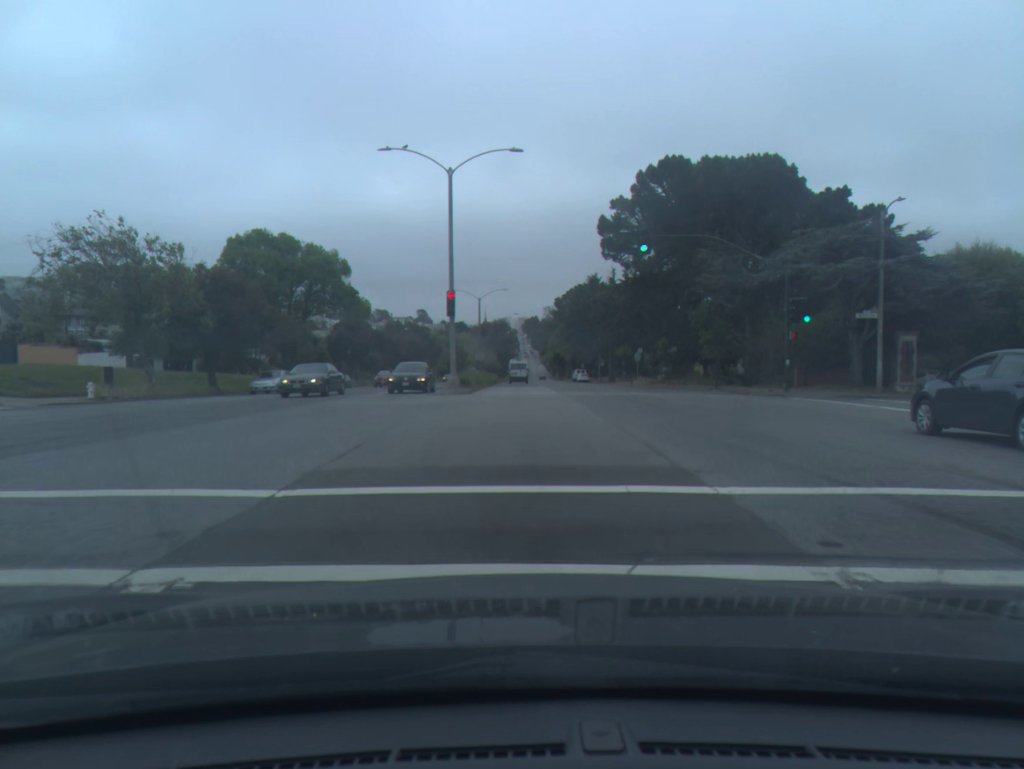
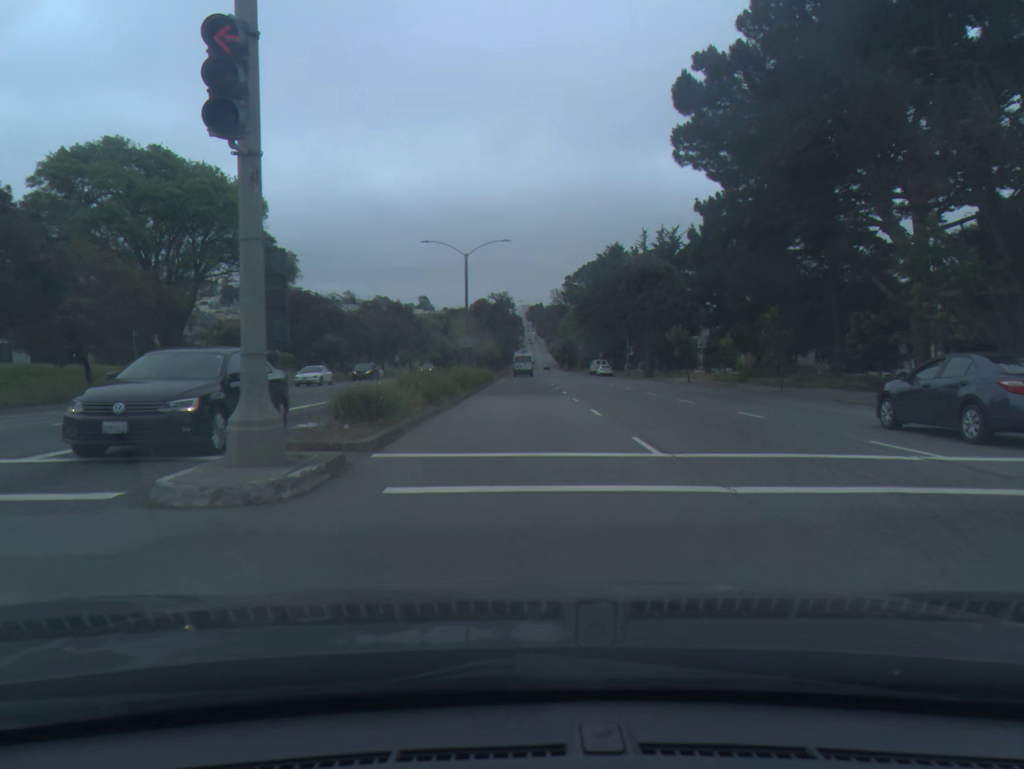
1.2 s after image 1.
(-0.1, +24.9) m; 0°
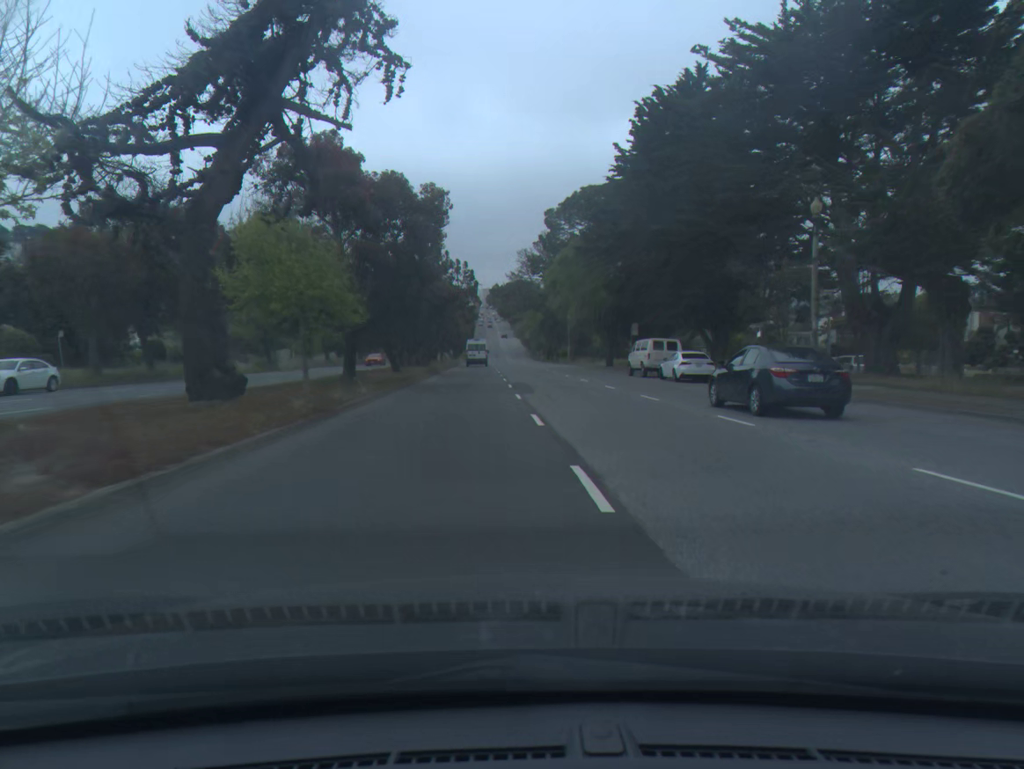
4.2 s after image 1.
(+1.1, +63.0) m; +3°
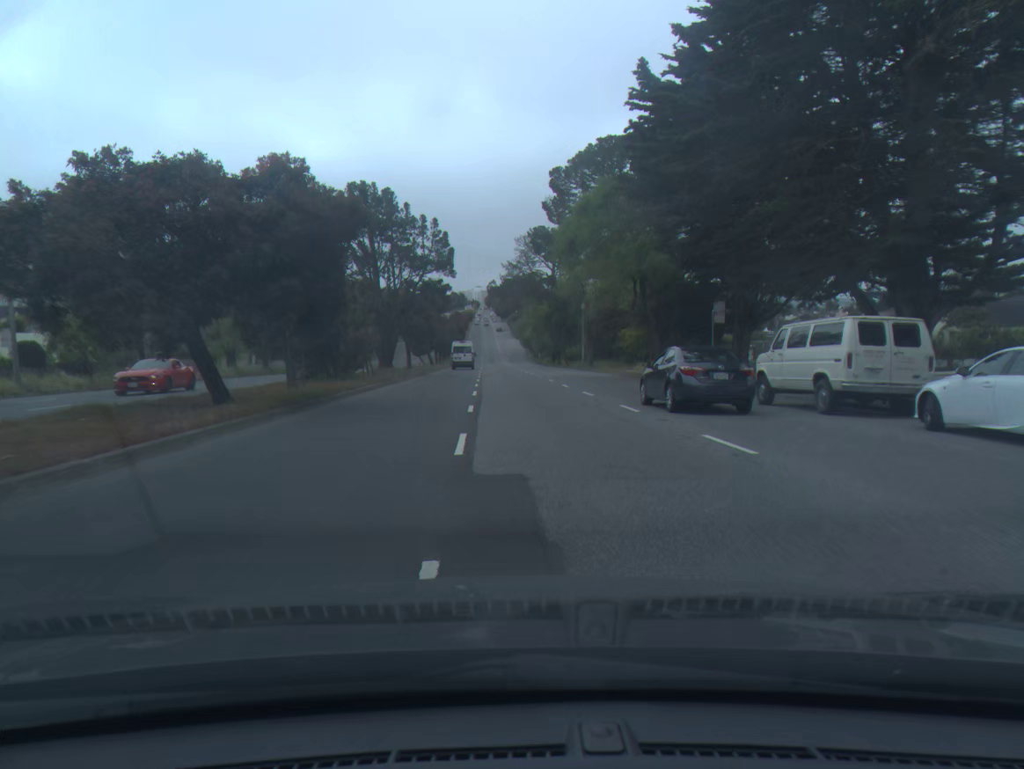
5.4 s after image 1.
(+0.2, +25.6) m; 0°
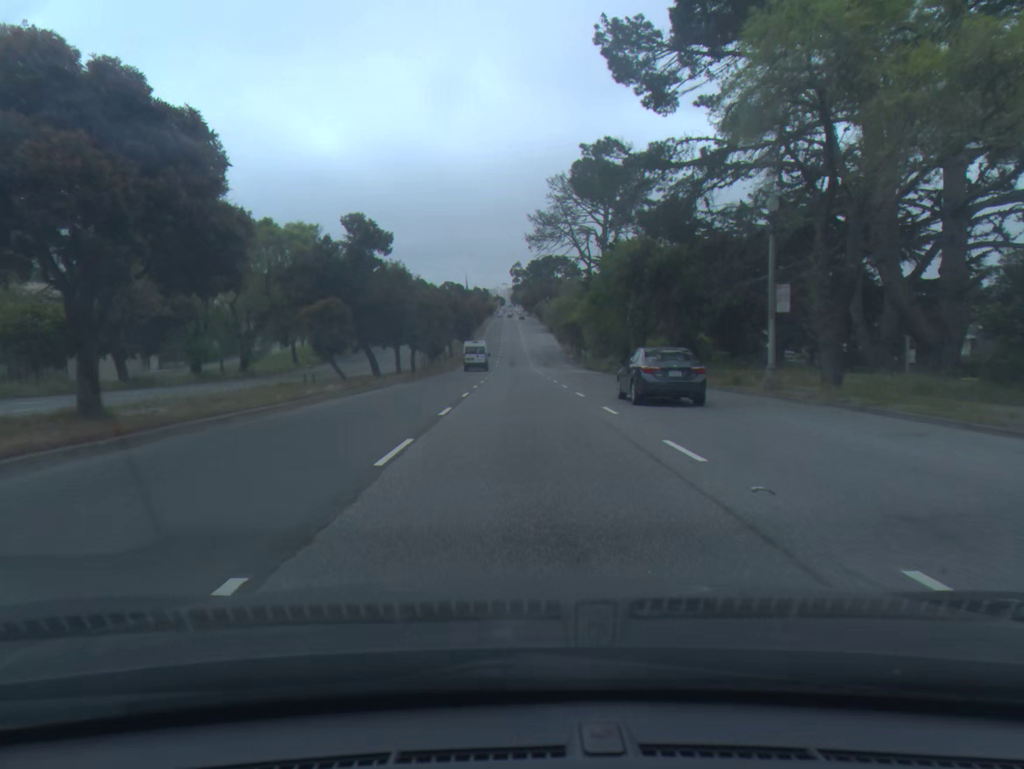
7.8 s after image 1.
(-1.1, +51.4) m; -2°
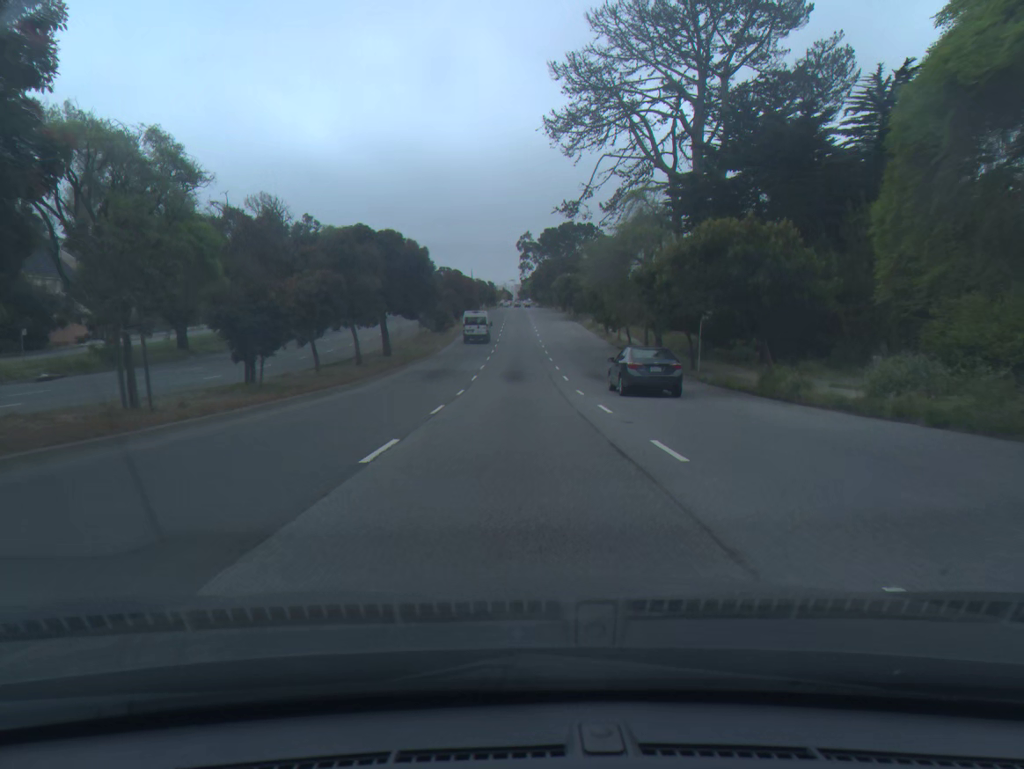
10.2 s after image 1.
(-0.2, +51.1) m; -1°
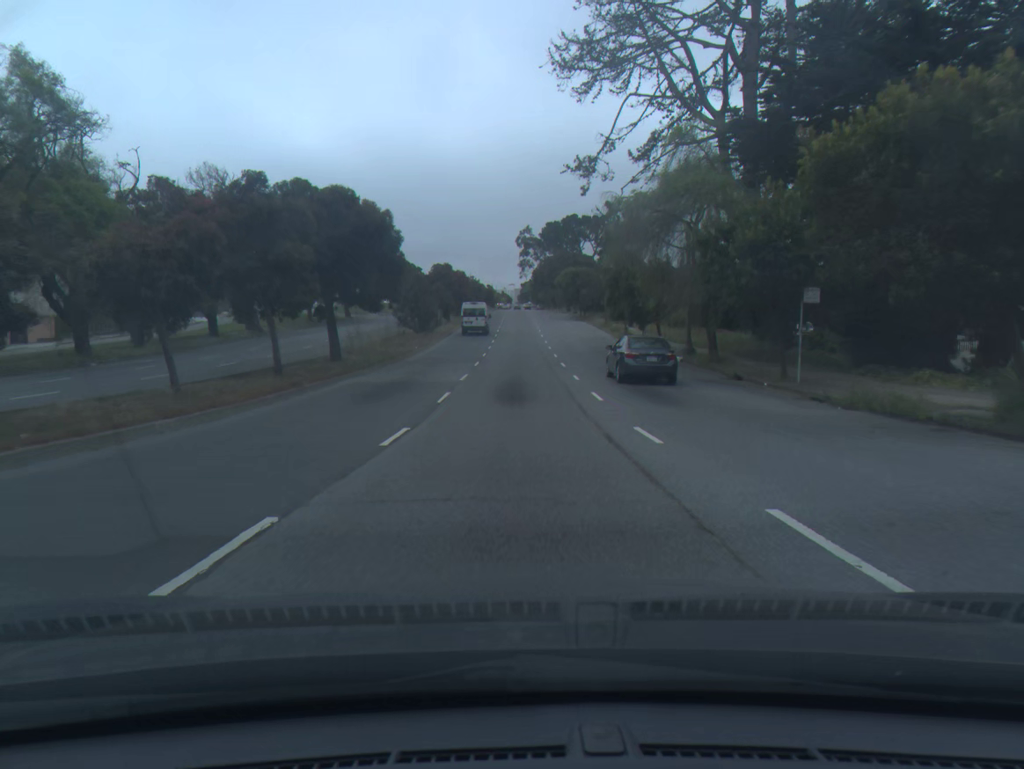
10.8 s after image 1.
(0.0, +12.7) m; 0°
